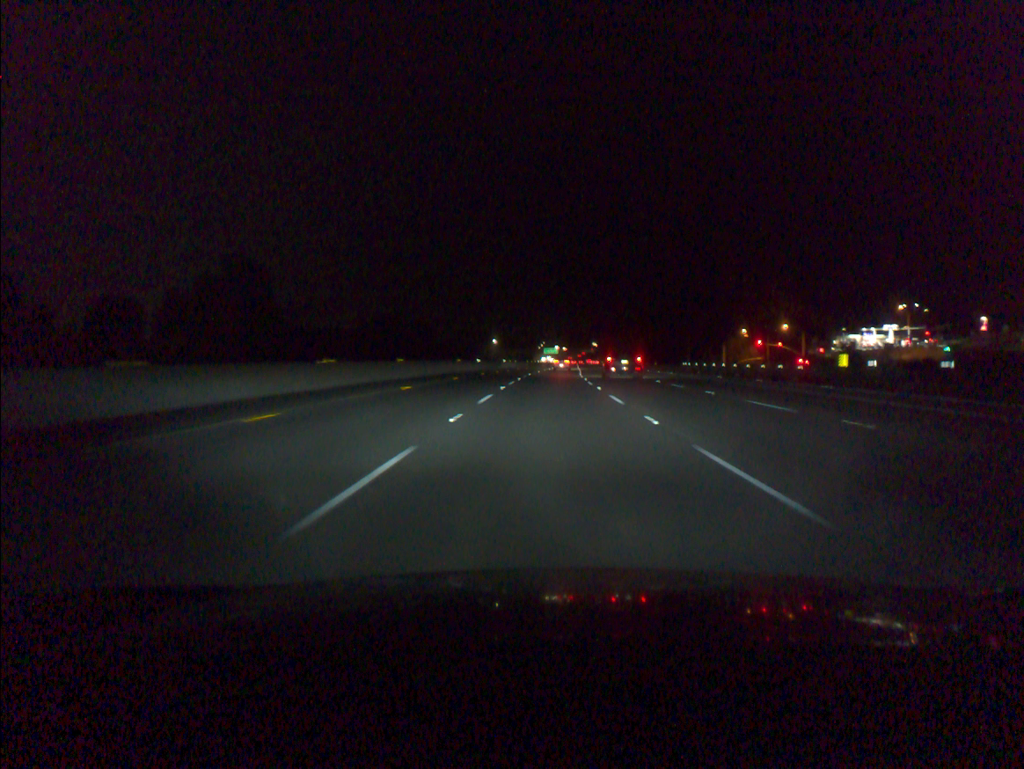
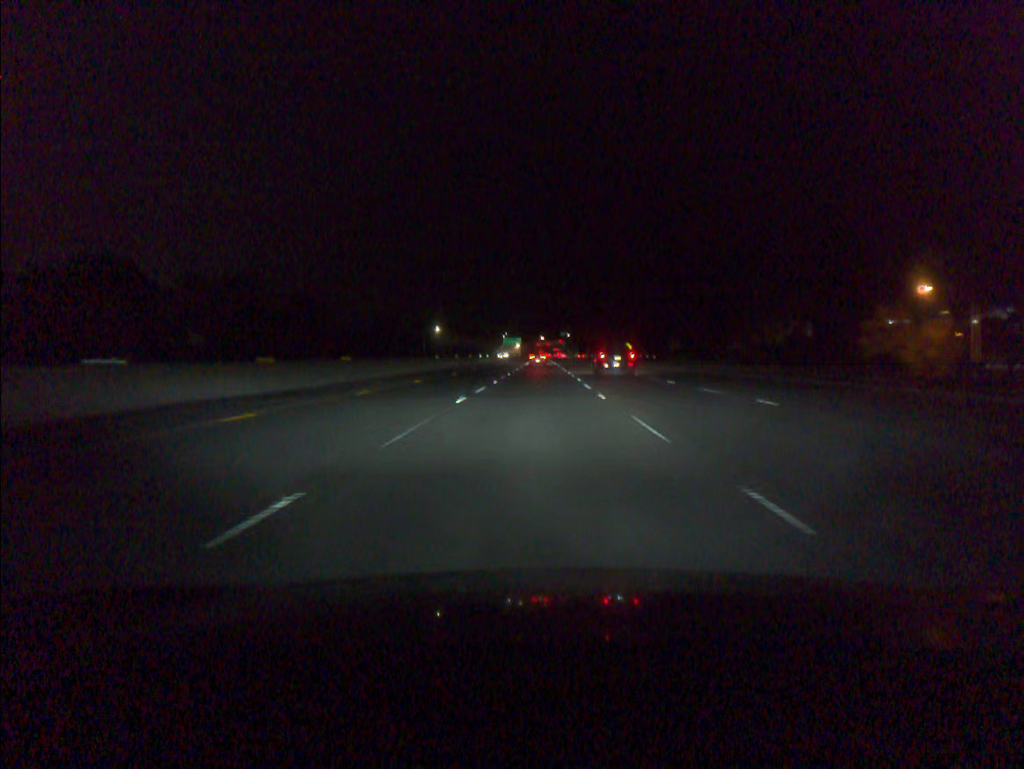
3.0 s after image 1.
(+3.1, +96.5) m; +3°
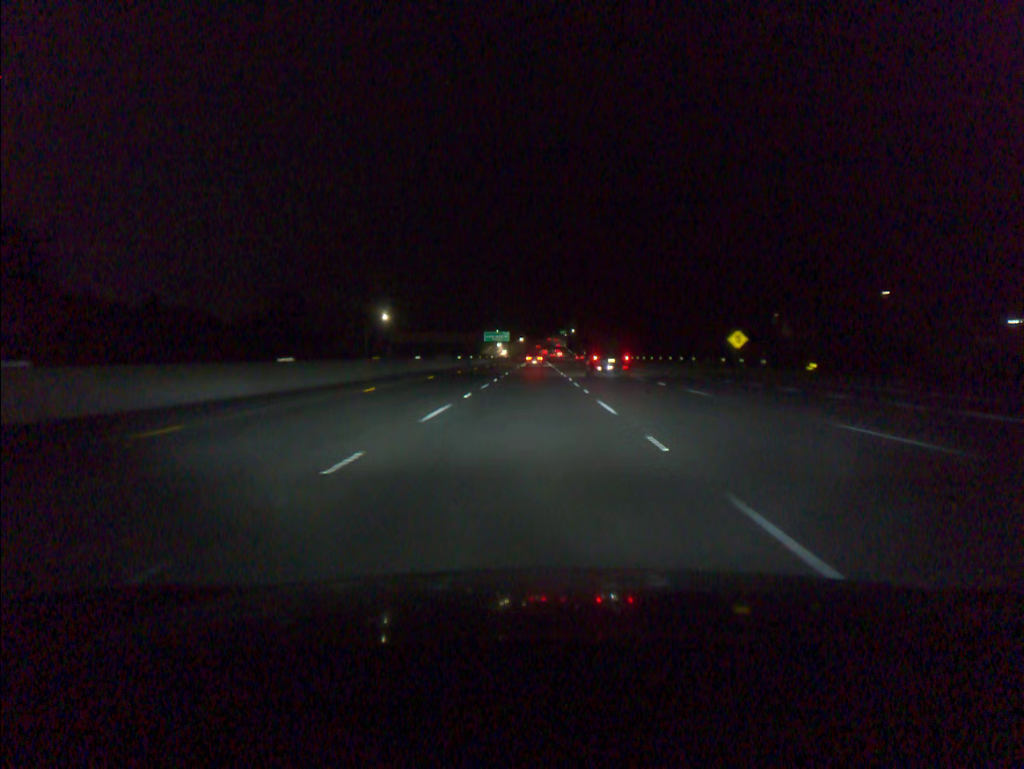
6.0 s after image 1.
(+0.5, +96.1) m; 0°
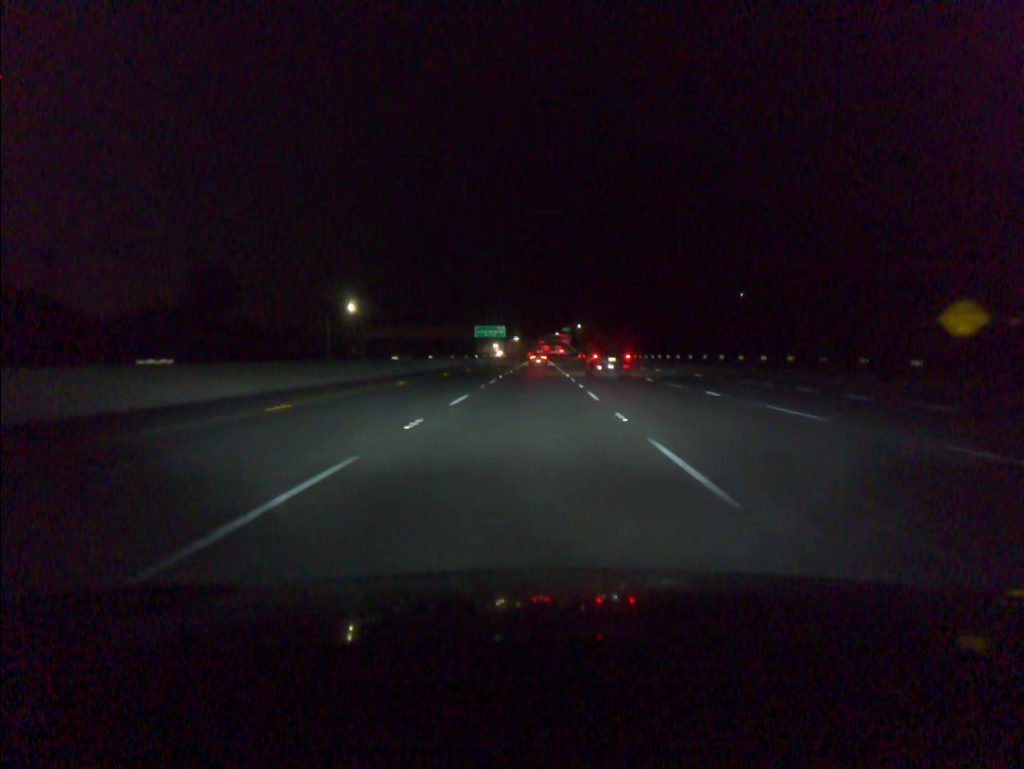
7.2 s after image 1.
(0.0, +38.4) m; 0°
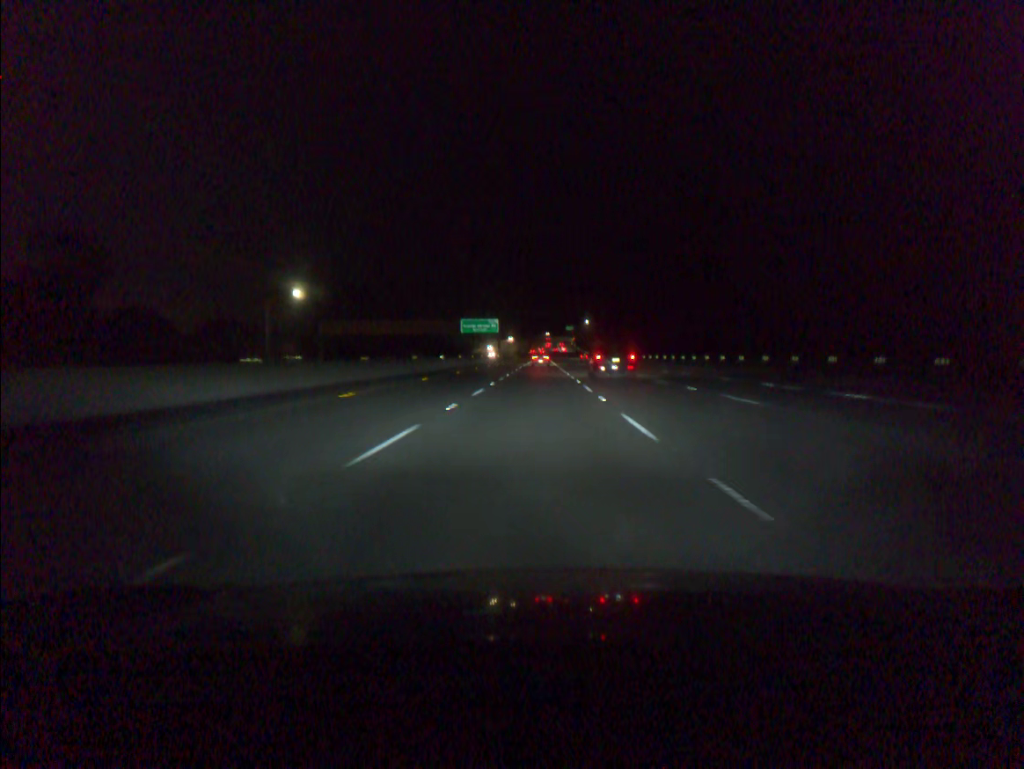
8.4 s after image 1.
(-0.1, +38.4) m; 0°
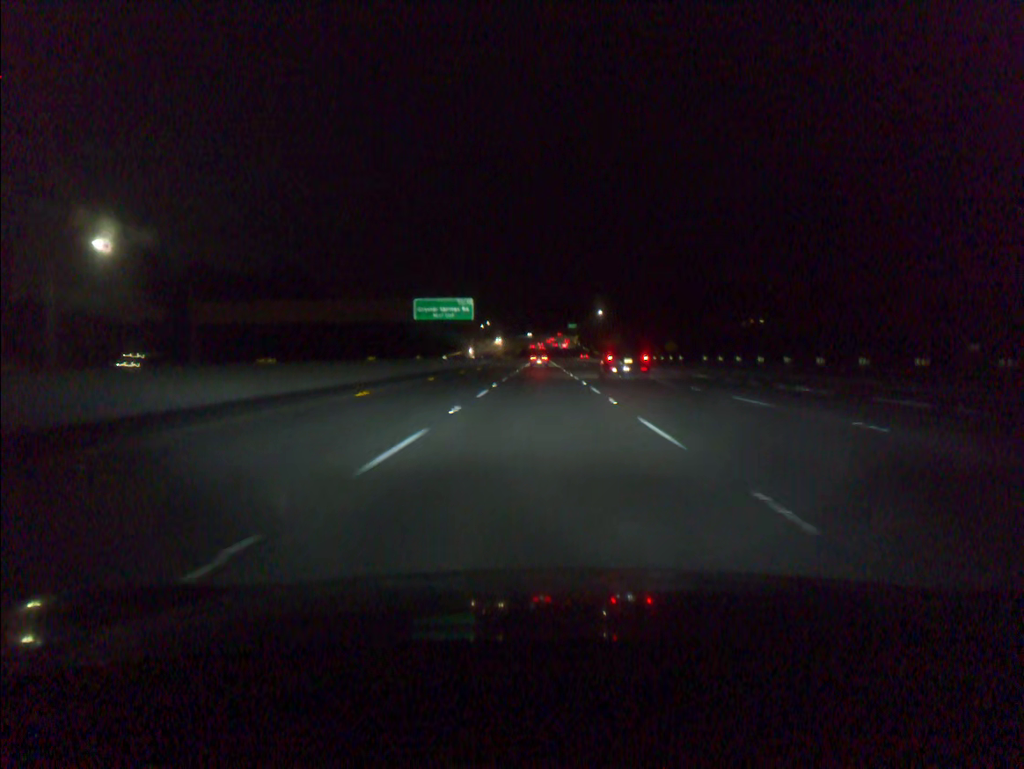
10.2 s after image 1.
(0.0, +57.5) m; 0°
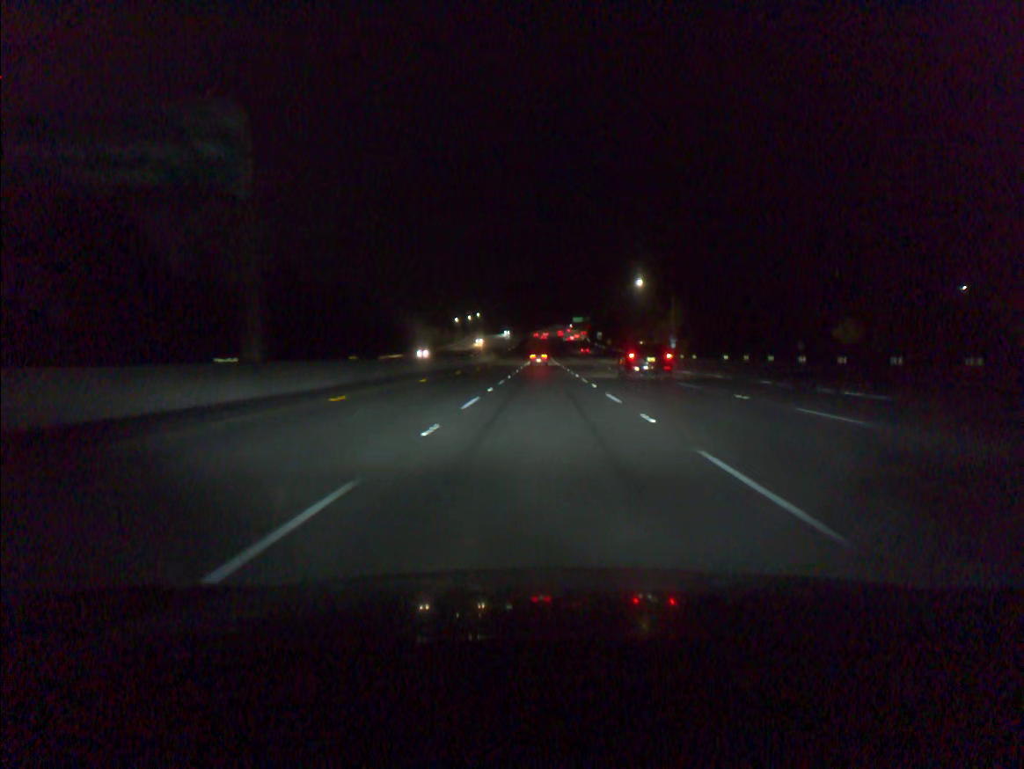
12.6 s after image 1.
(+0.1, +76.6) m; 0°
